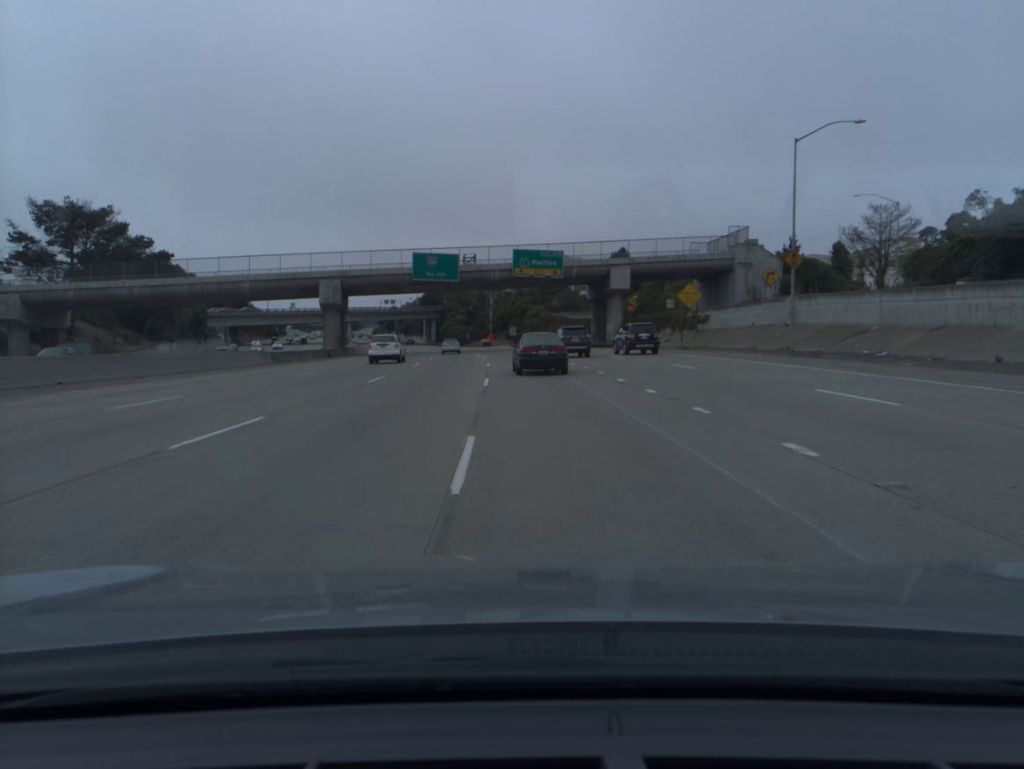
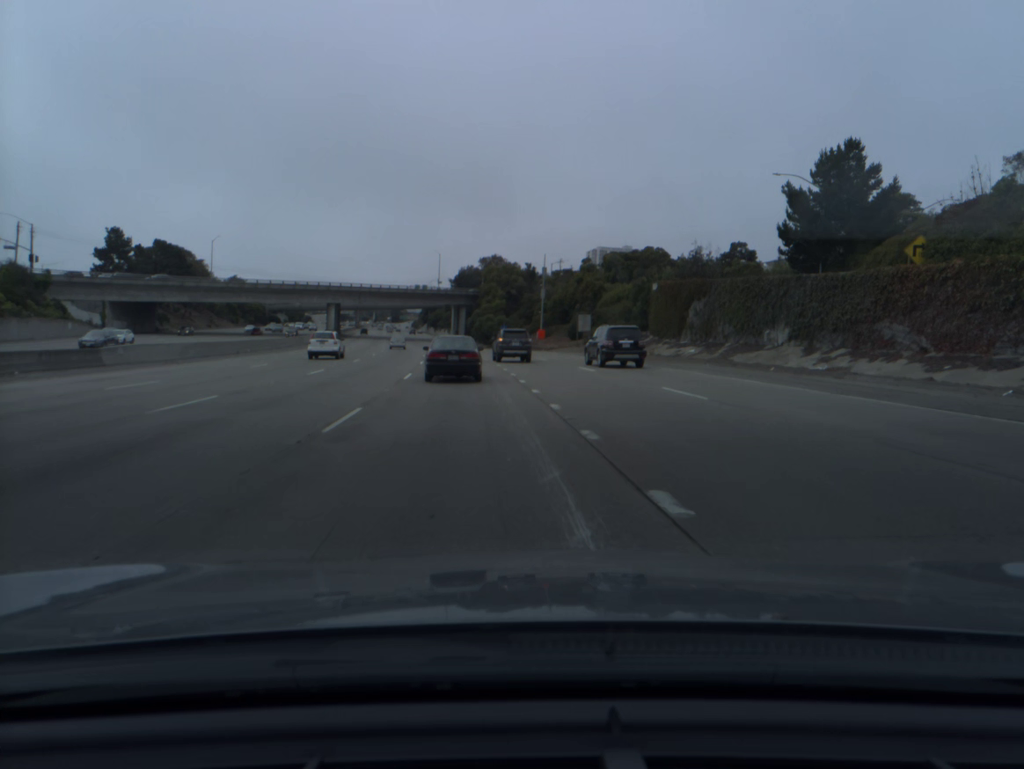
(-3.0, +83.3) m; -4°
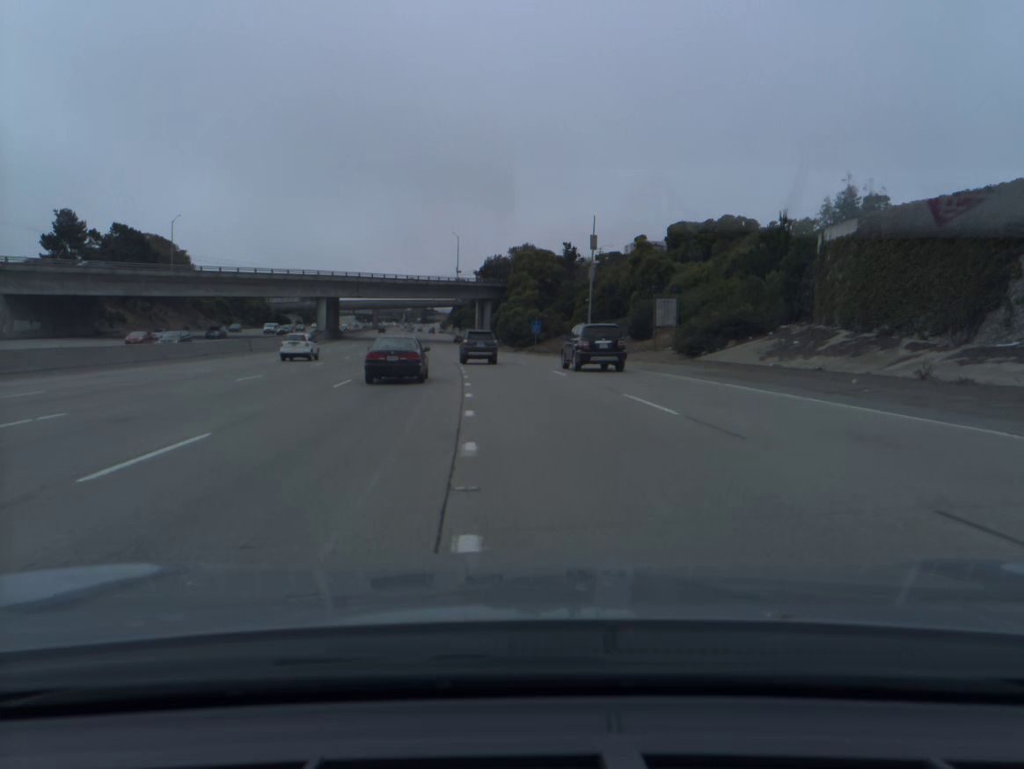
(-0.5, +32.9) m; -2°
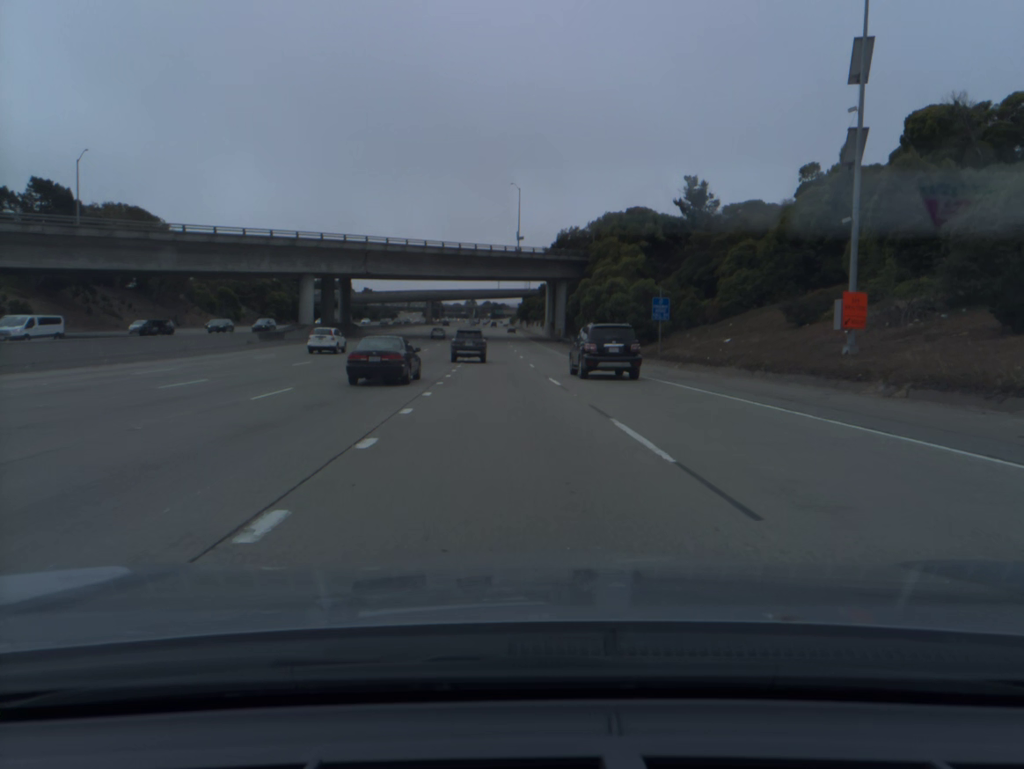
(-2.3, +48.6) m; -5°
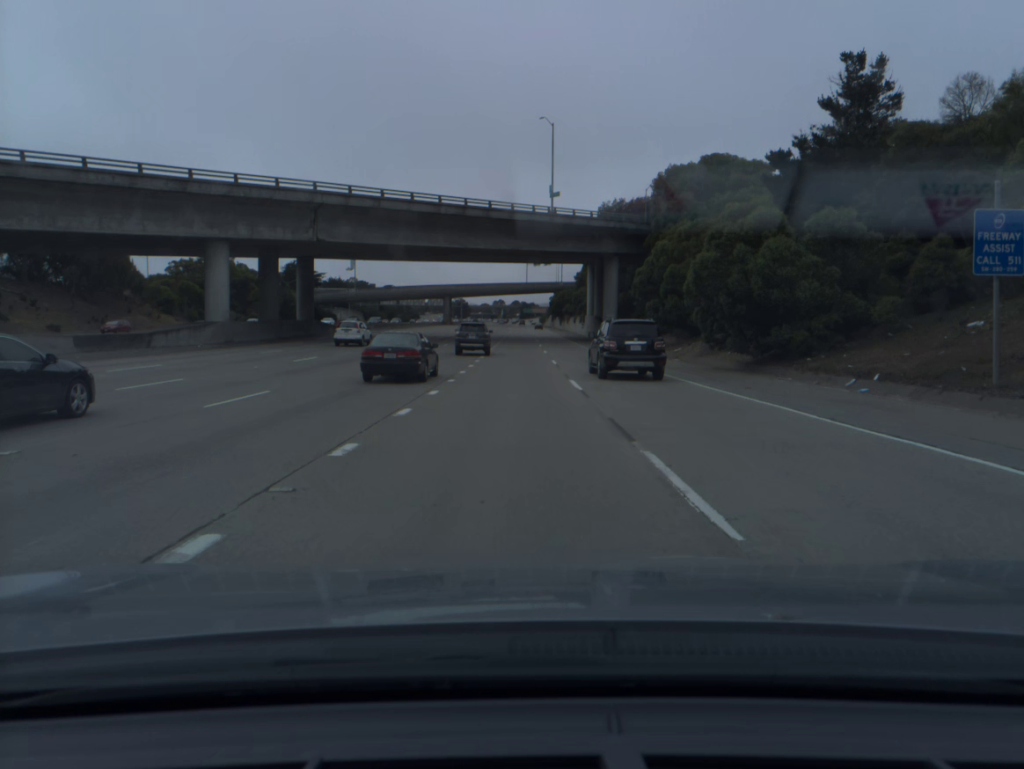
(-0.7, +32.3) m; -2°
